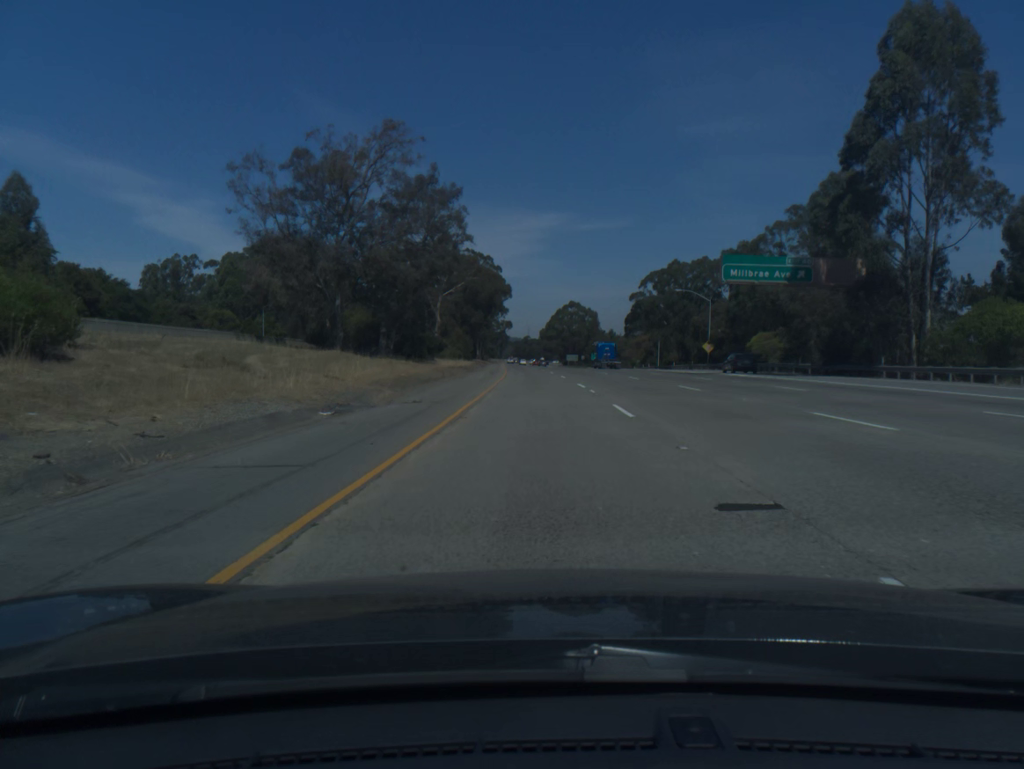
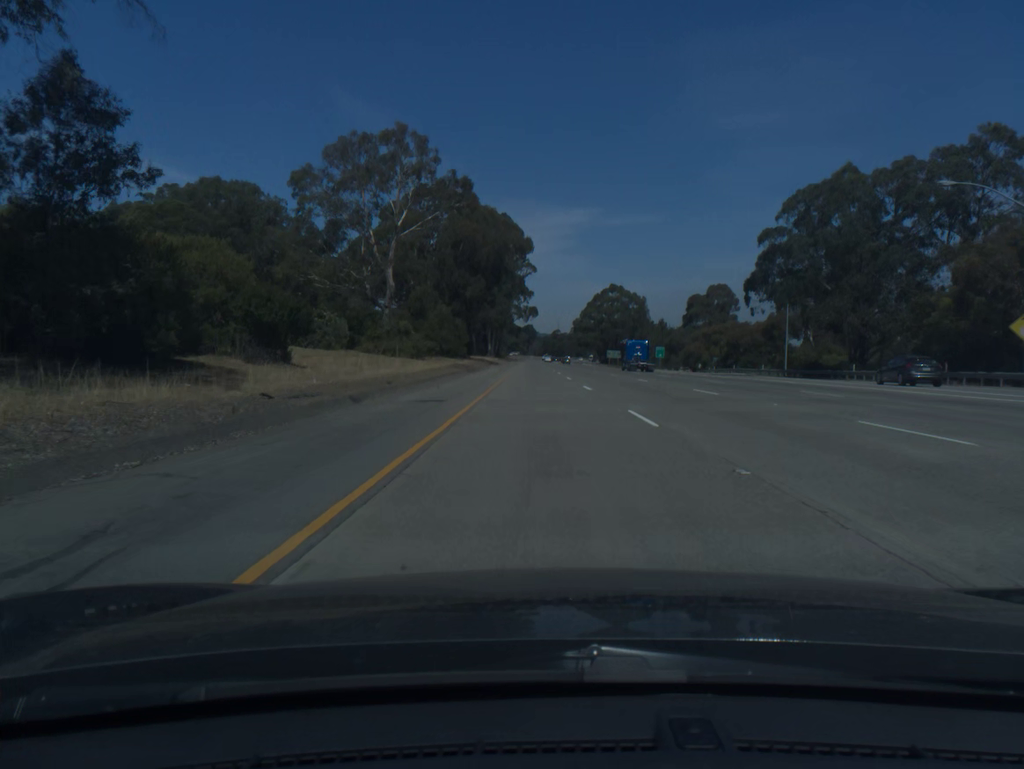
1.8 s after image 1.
(-1.1, +60.4) m; -2°
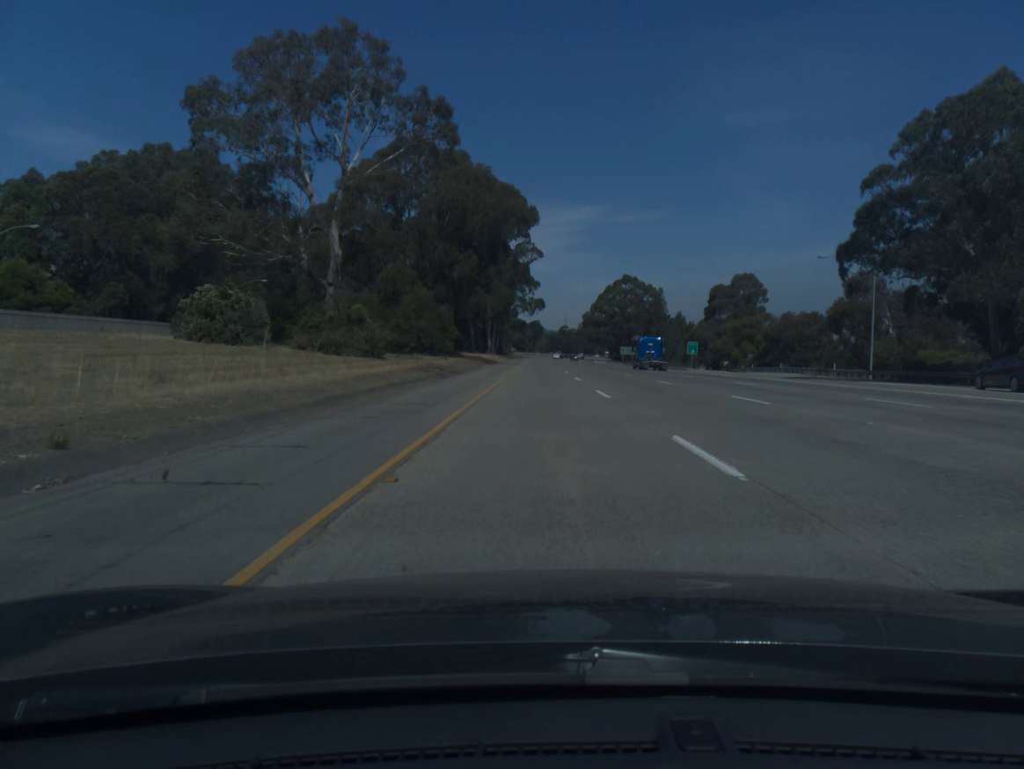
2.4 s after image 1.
(-0.1, +20.2) m; -1°
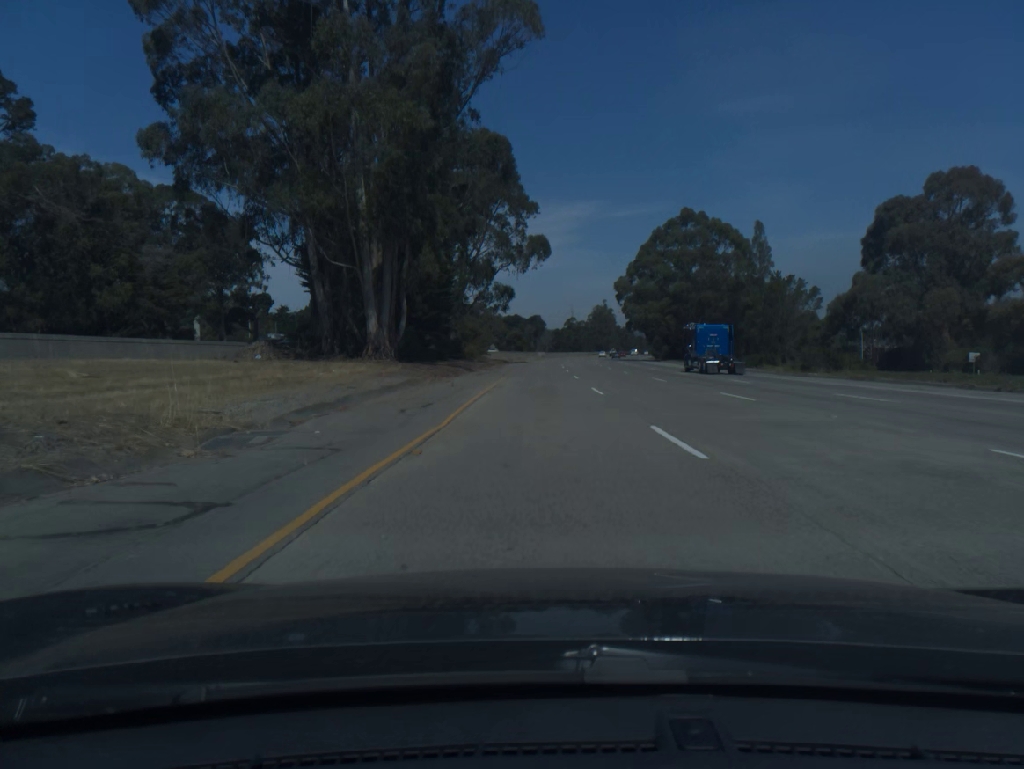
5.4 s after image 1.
(-0.3, +100.8) m; 0°
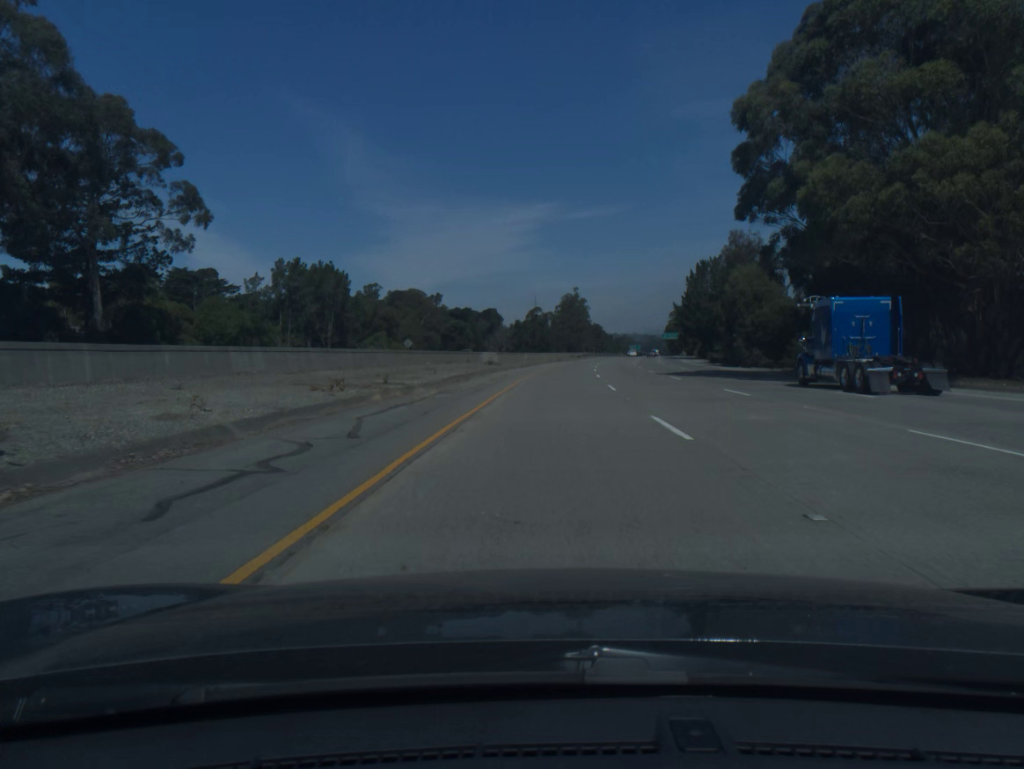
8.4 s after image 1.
(+1.2, +100.4) m; +3°
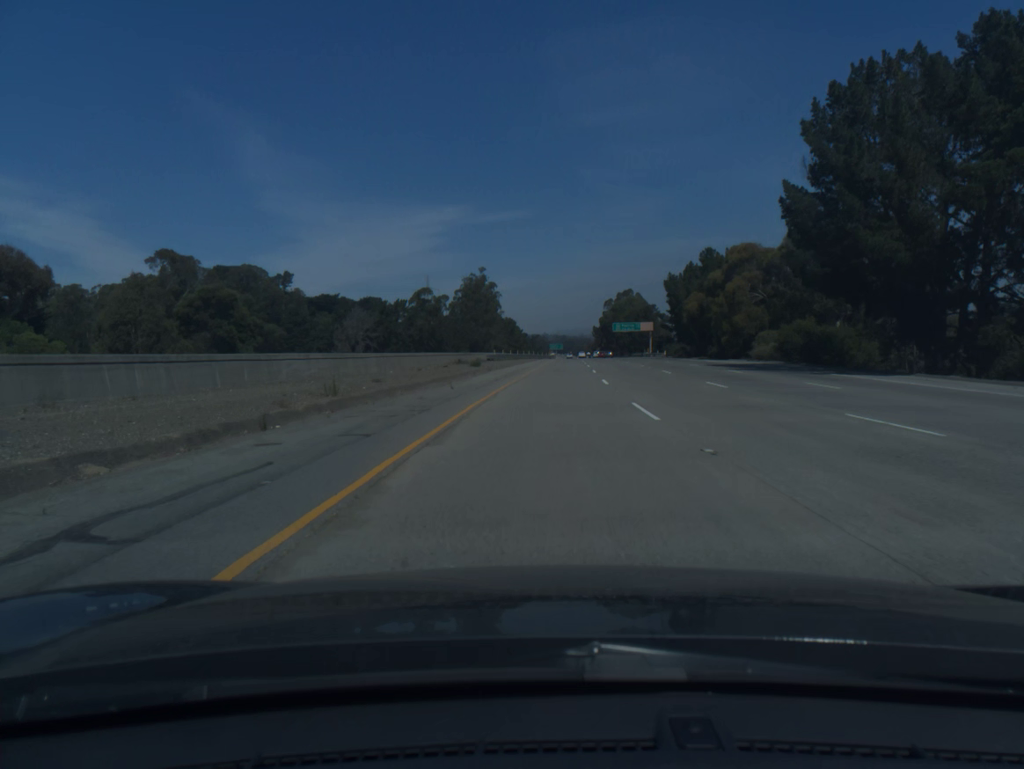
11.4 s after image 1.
(+5.8, +99.9) m; +6°
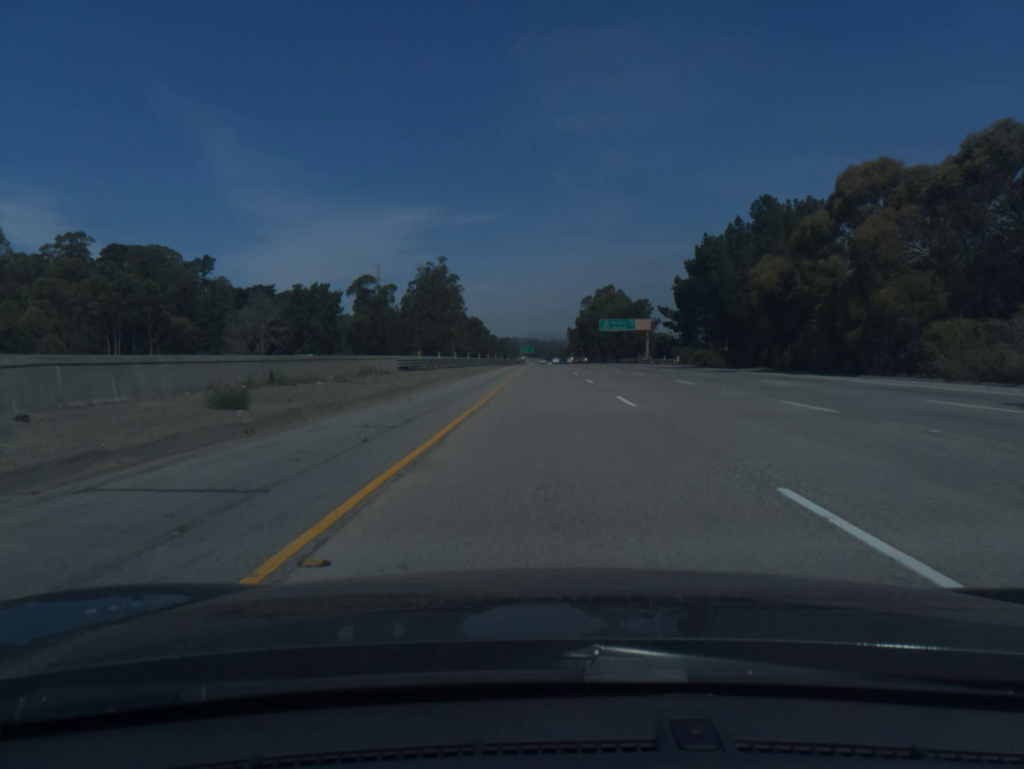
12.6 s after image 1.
(+0.8, +40.0) m; +2°
